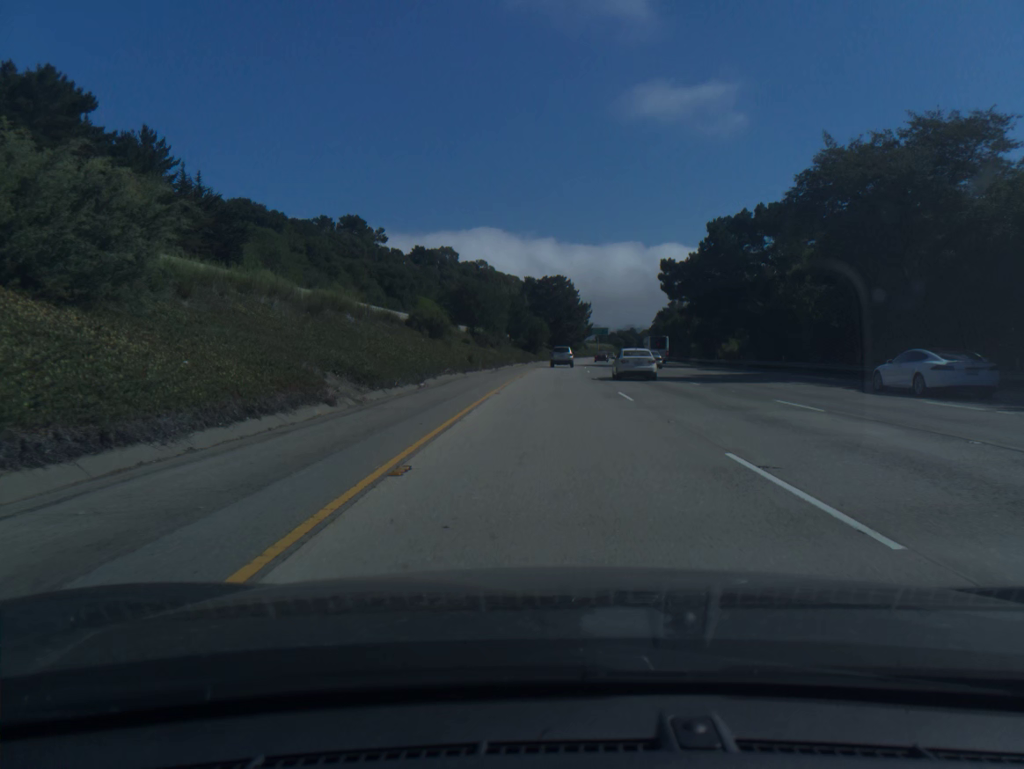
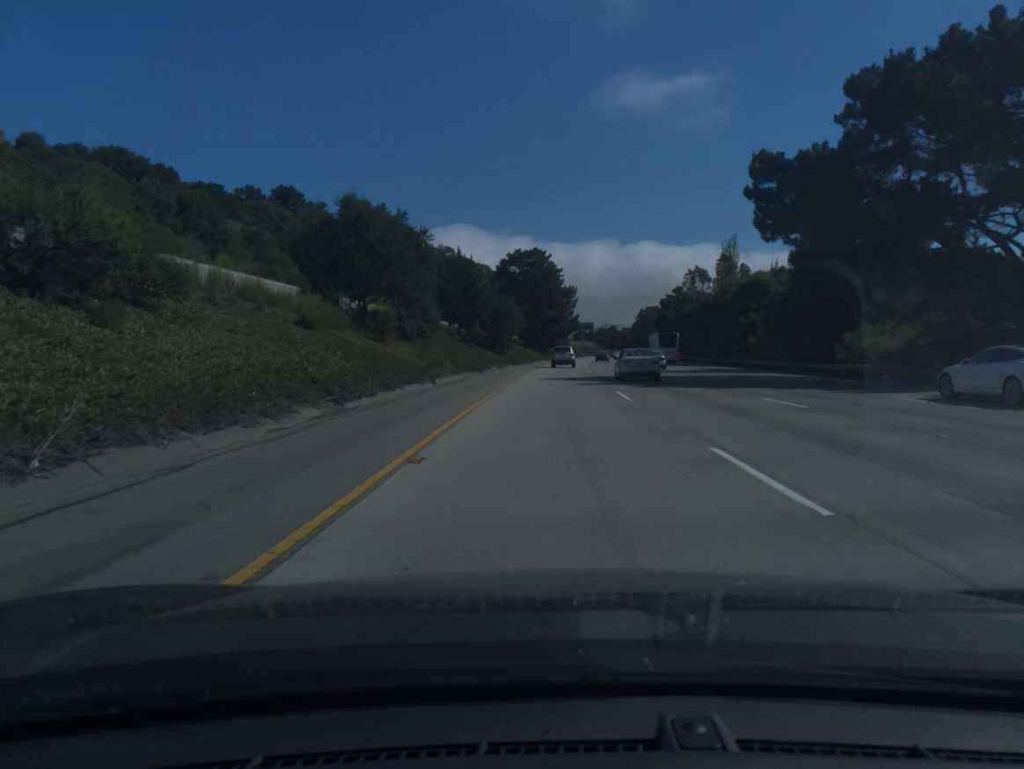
(+0.7, +43.0) m; +2°
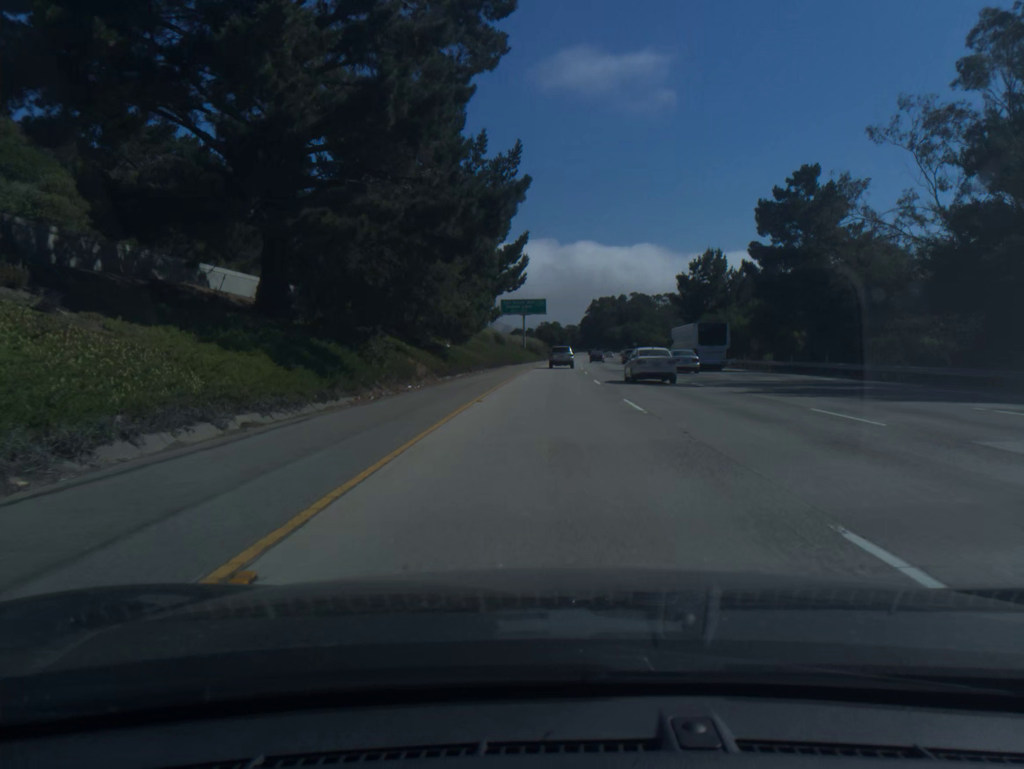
(+4.2, +106.9) m; +5°
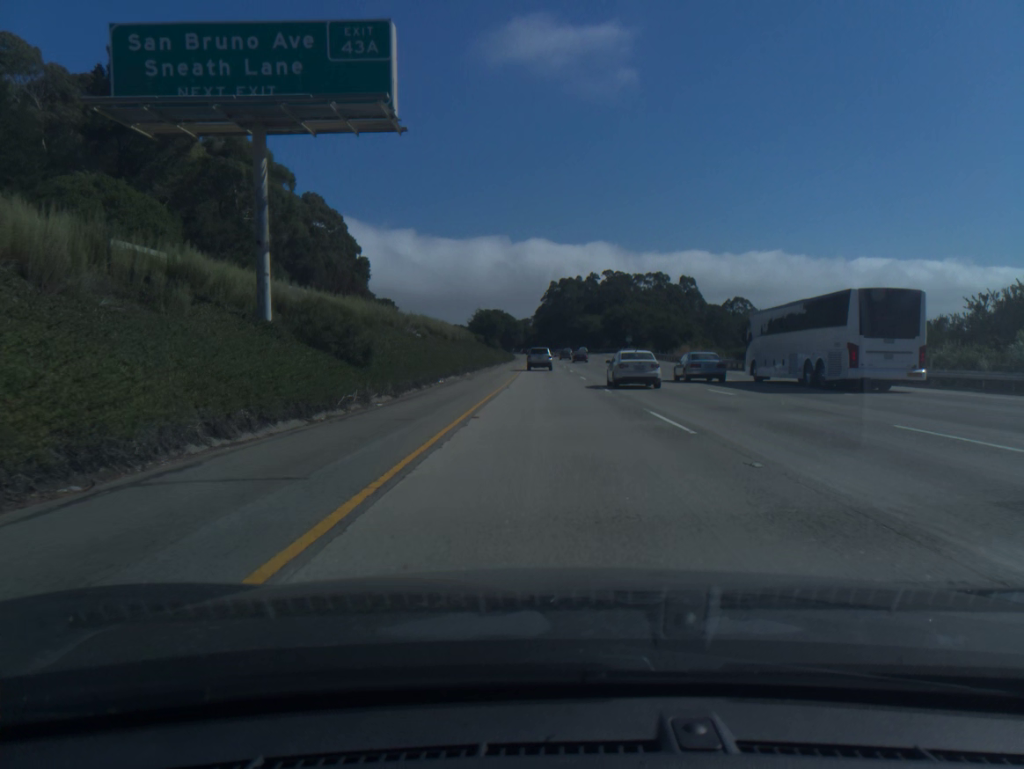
(+3.4, +106.1) m; +4°
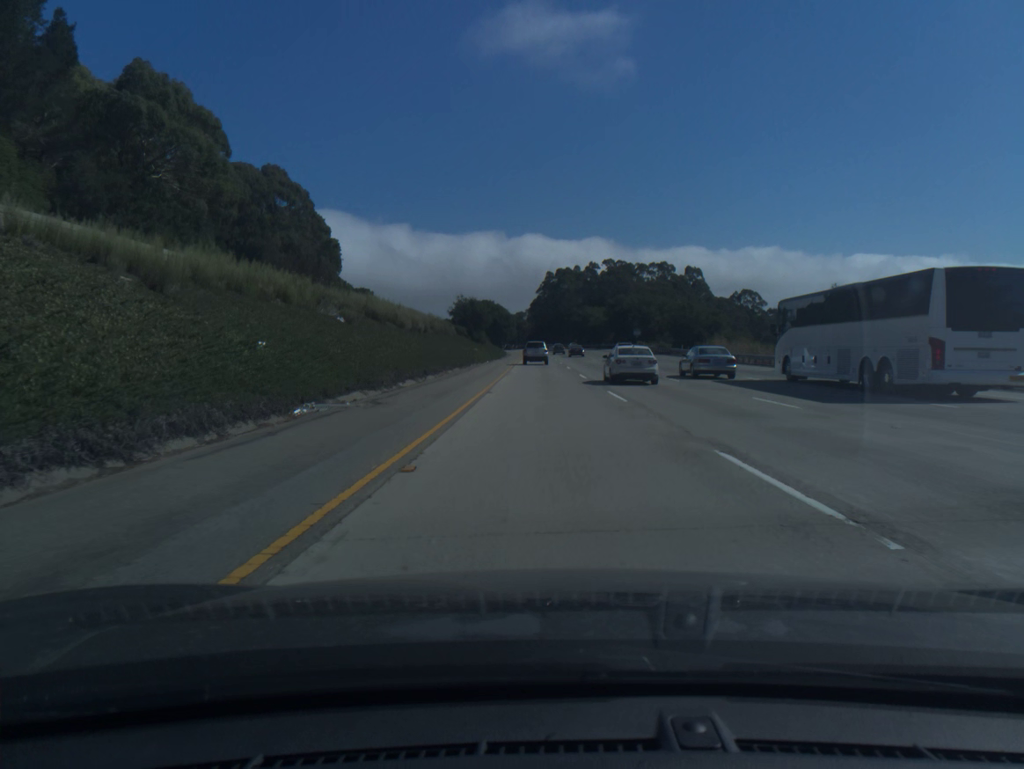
(+0.1, +21.1) m; 0°
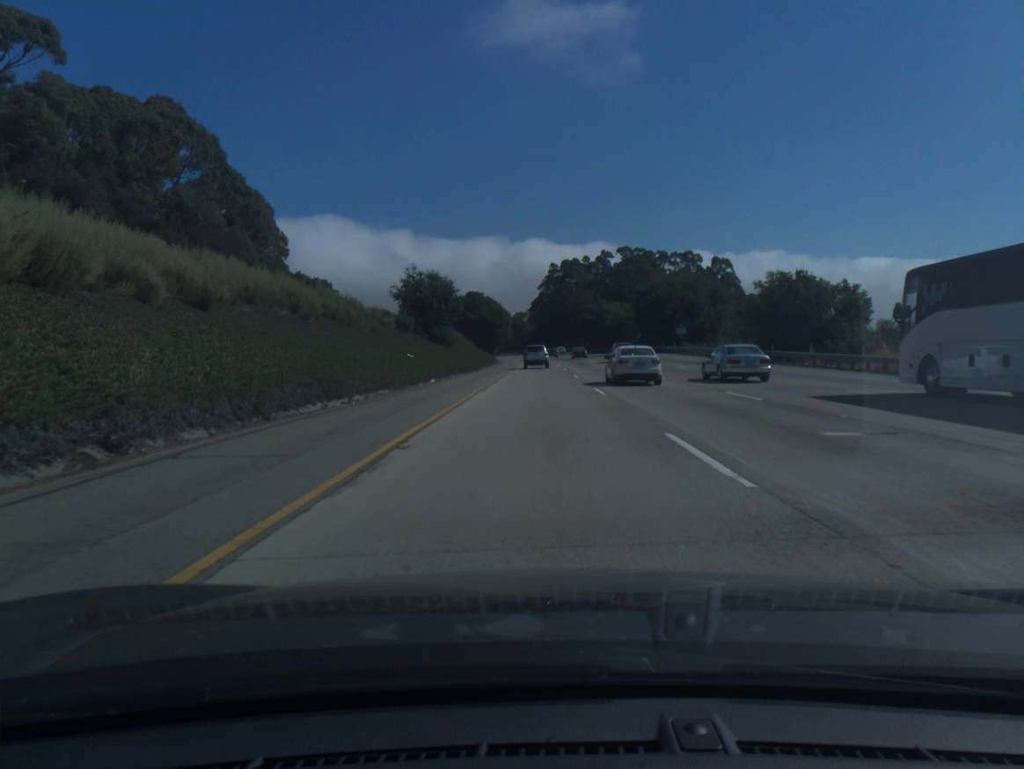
(0.0, +42.1) m; 0°
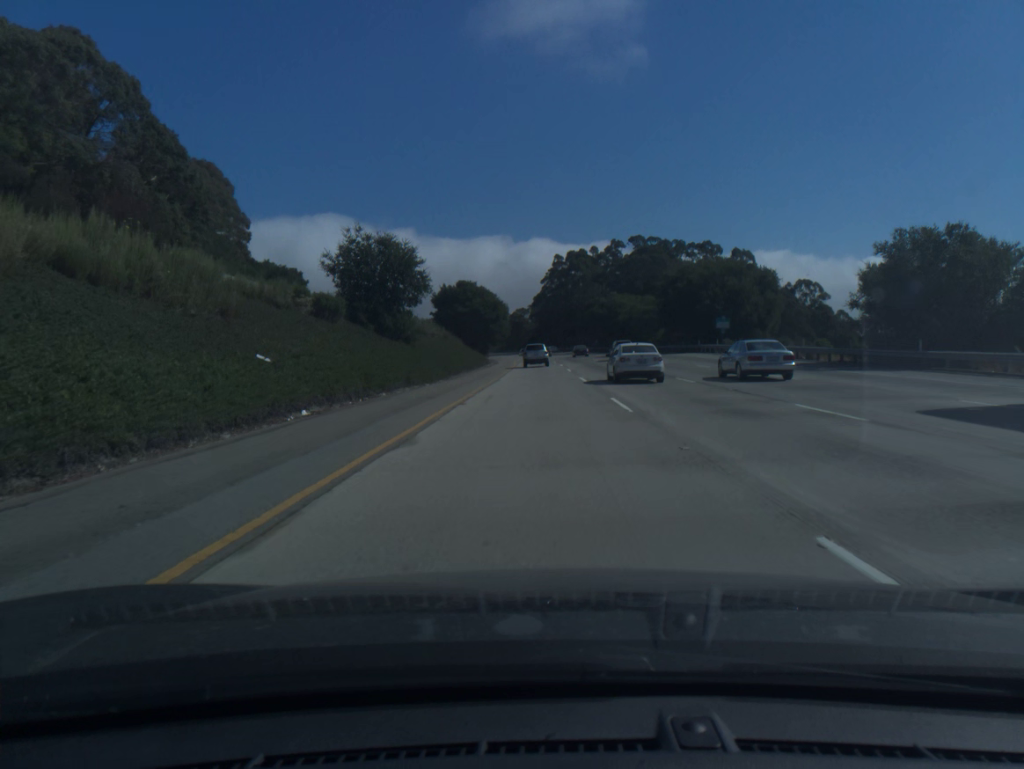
(0.0, +20.9) m; 0°
